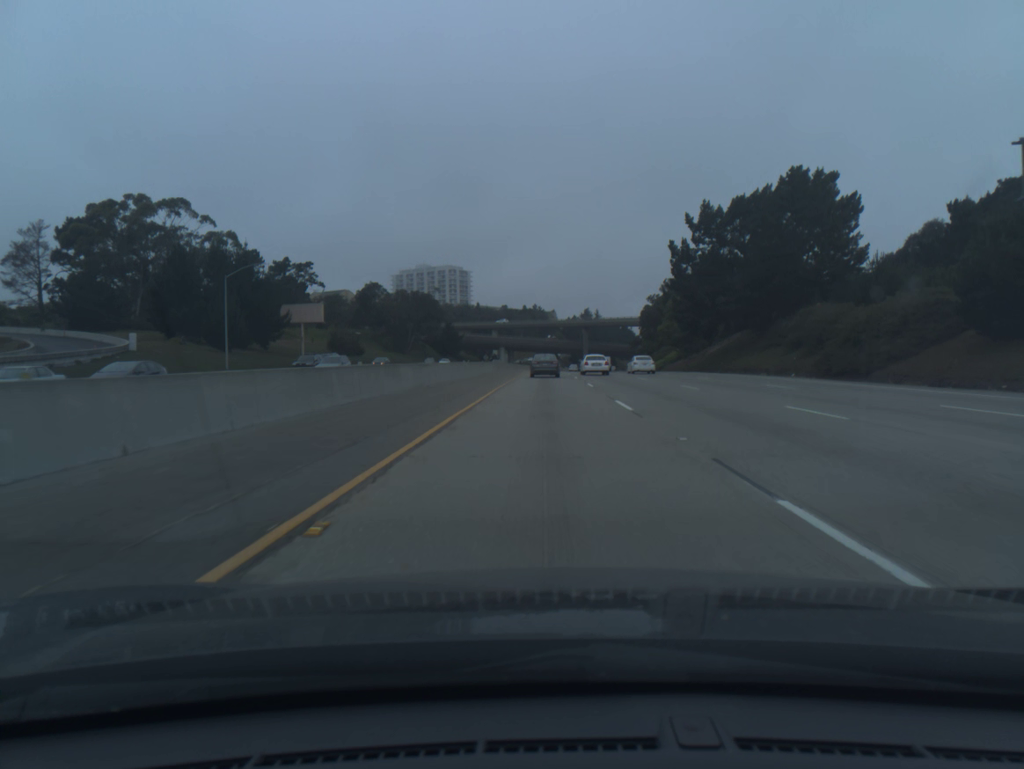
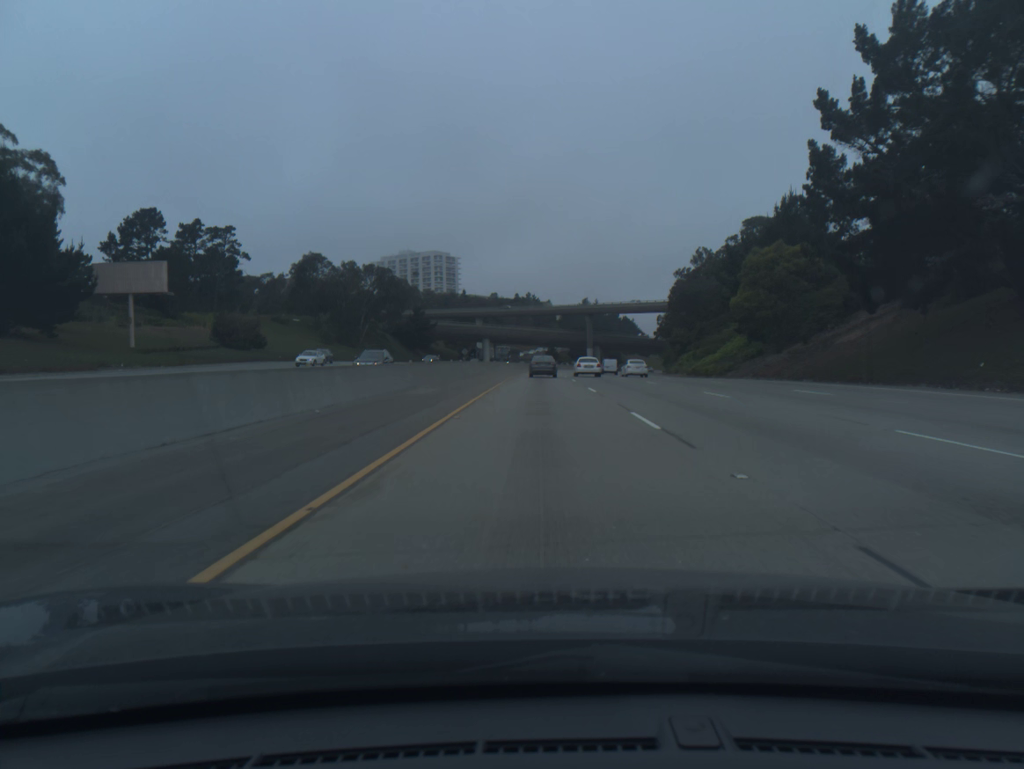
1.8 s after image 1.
(+0.2, +48.5) m; 0°
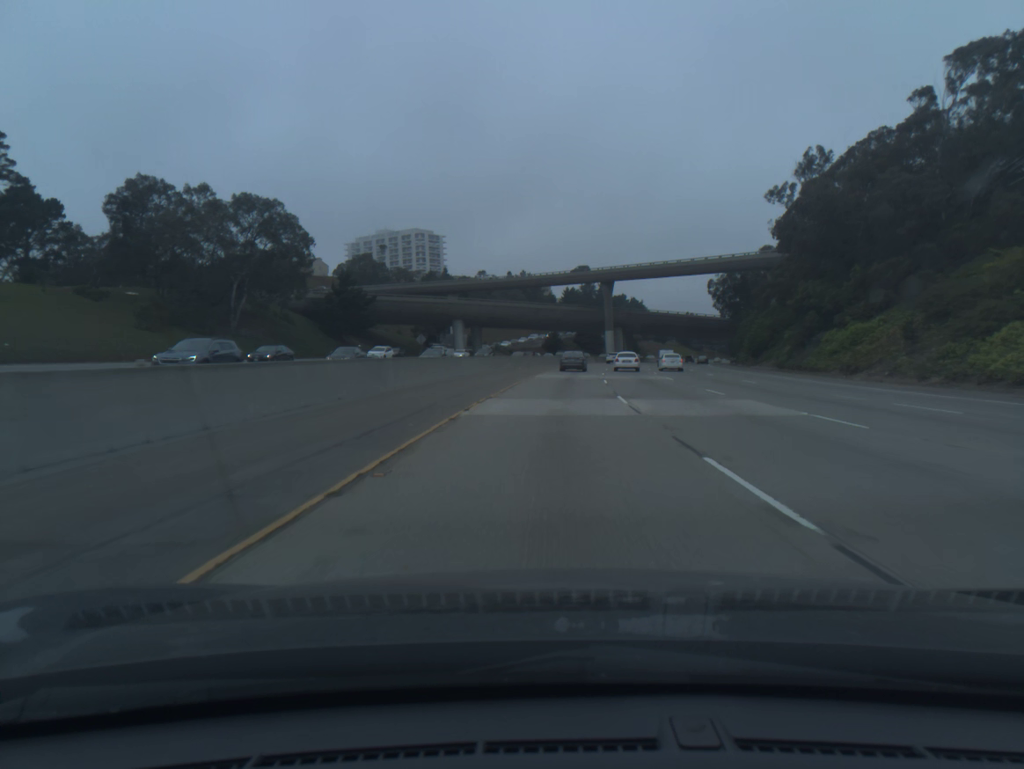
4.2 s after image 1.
(-0.1, +65.5) m; 0°
